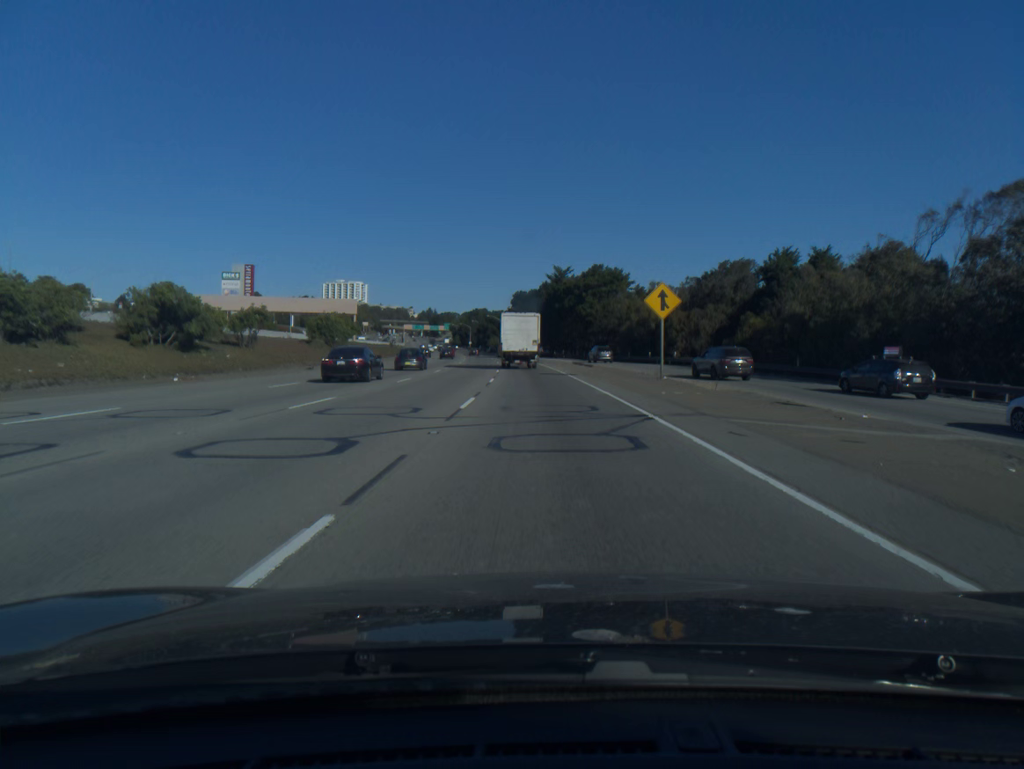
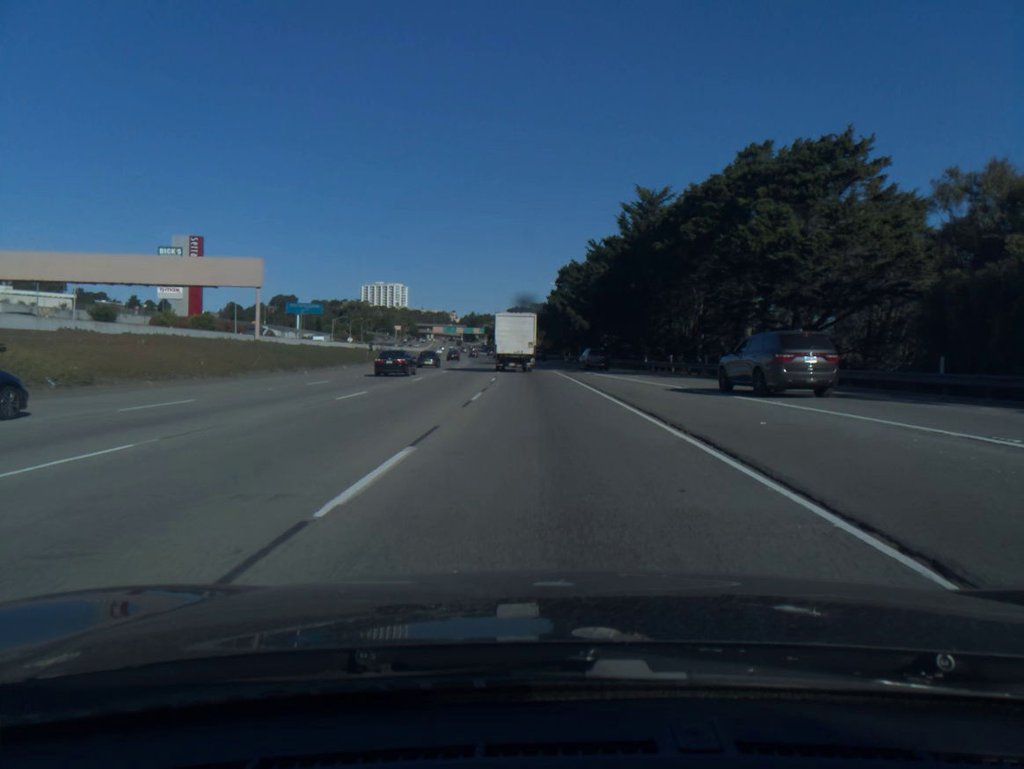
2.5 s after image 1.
(-2.0, +69.3) m; -3°
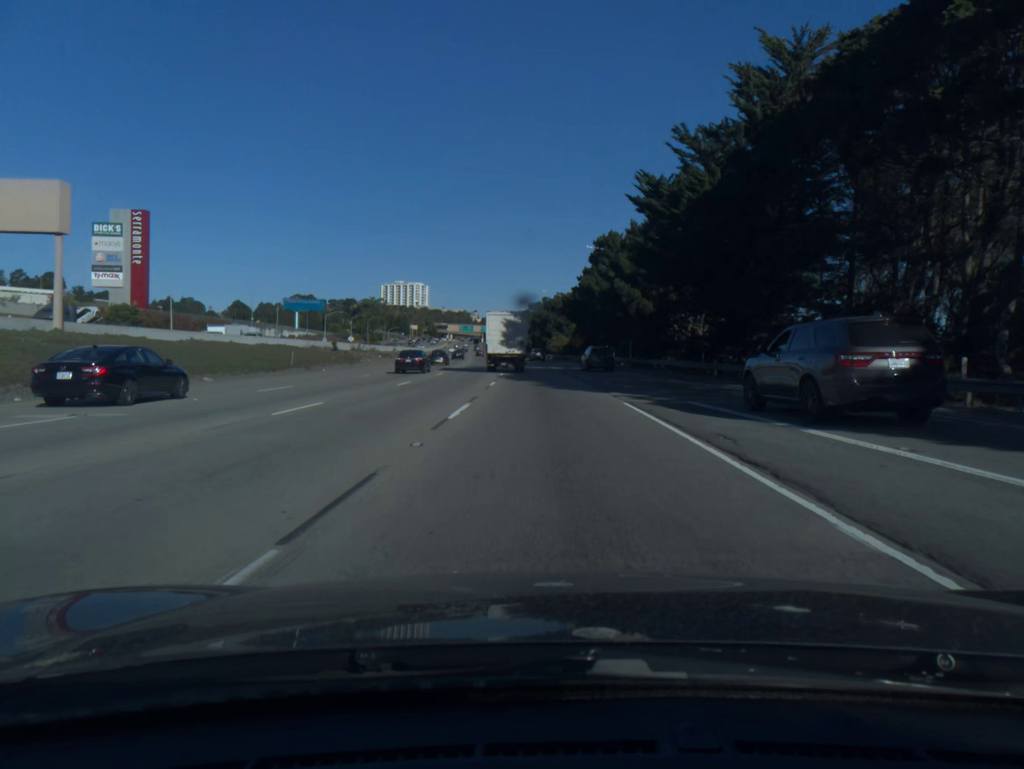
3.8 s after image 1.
(-0.5, +34.9) m; -2°
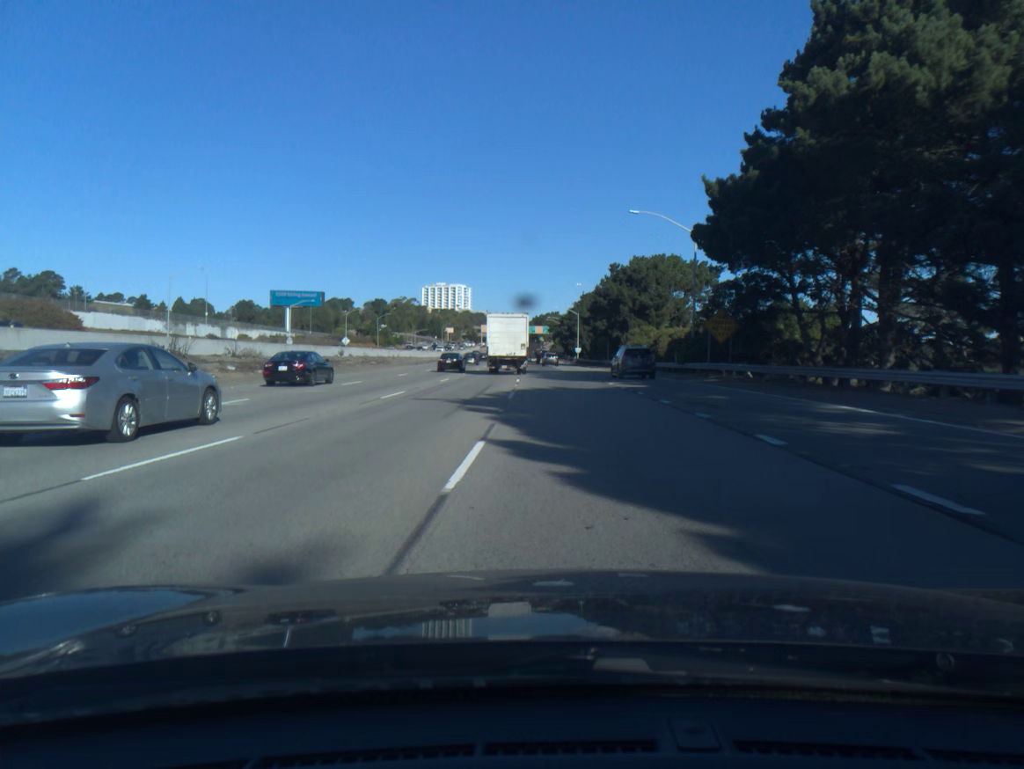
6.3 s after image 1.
(-2.3, +66.4) m; -3°
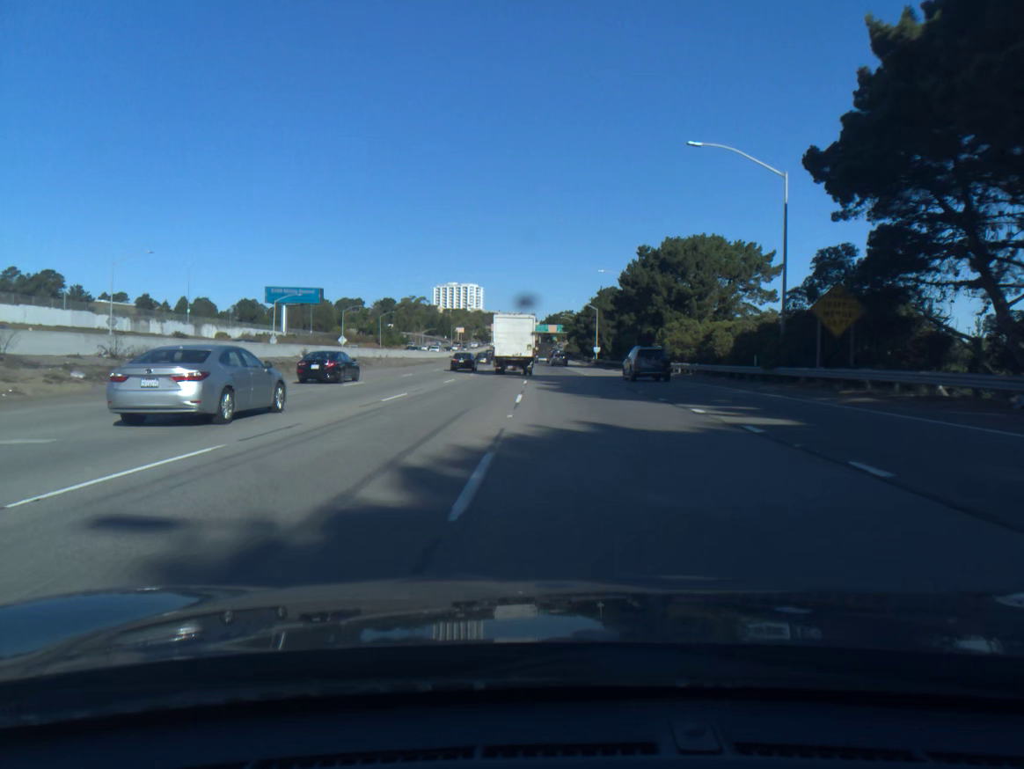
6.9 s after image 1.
(-0.1, +16.0) m; -1°
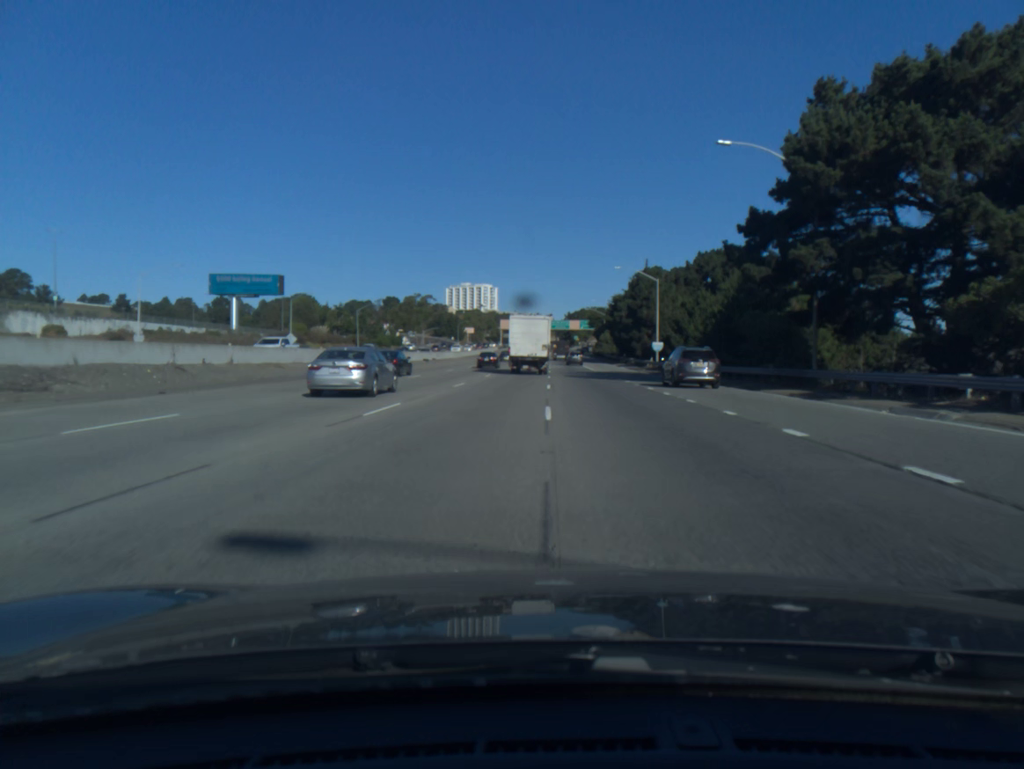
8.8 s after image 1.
(-0.8, +49.4) m; -1°
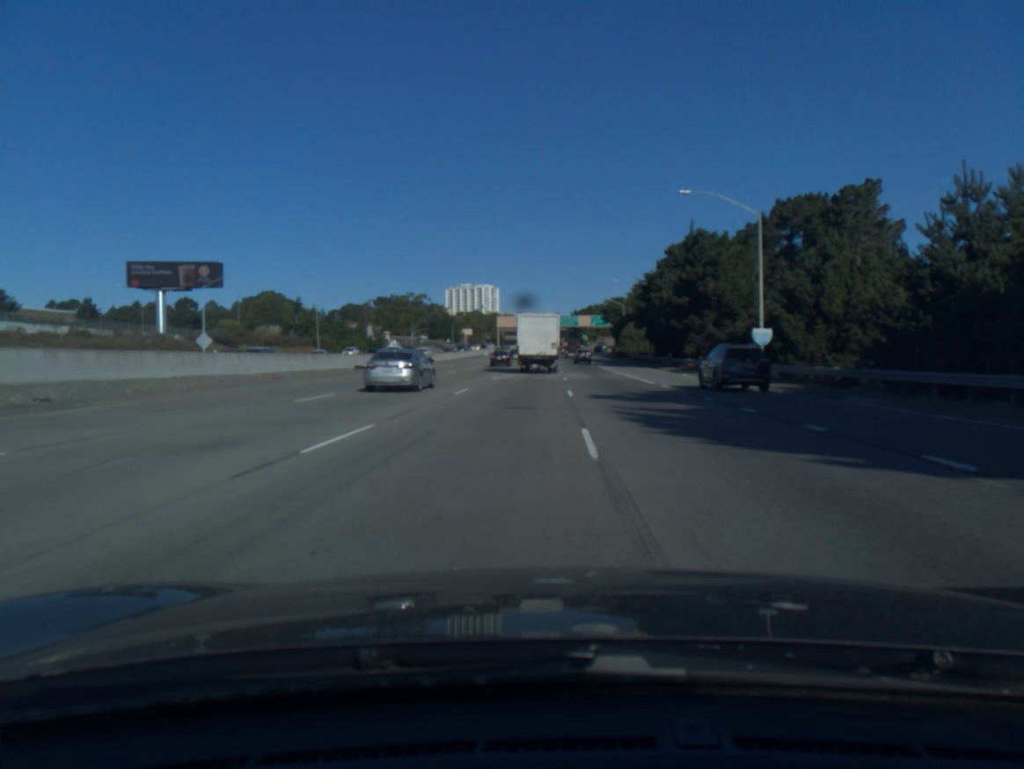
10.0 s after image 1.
(-0.1, +34.9) m; 0°
